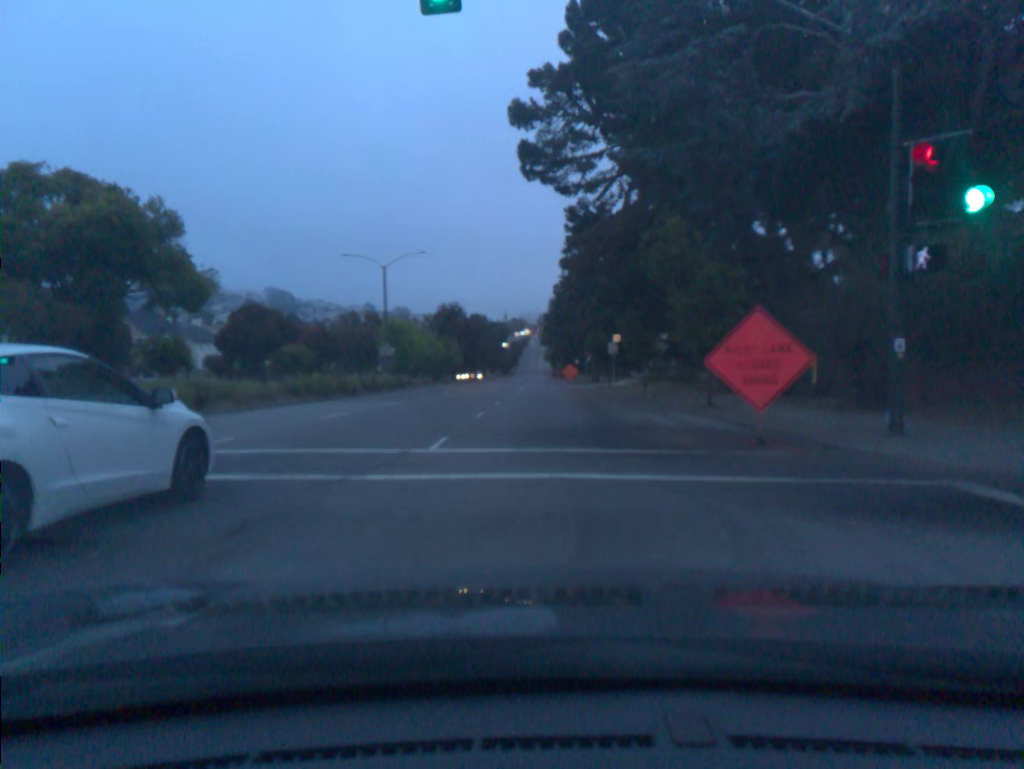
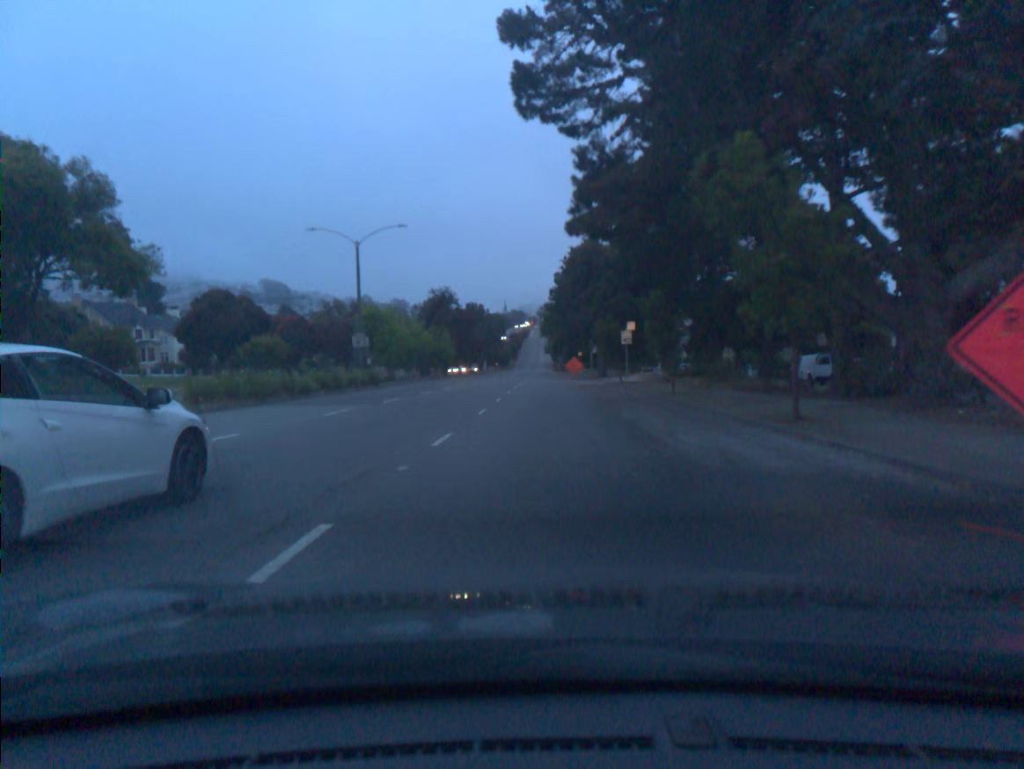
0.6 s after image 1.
(0.0, +7.3) m; 0°
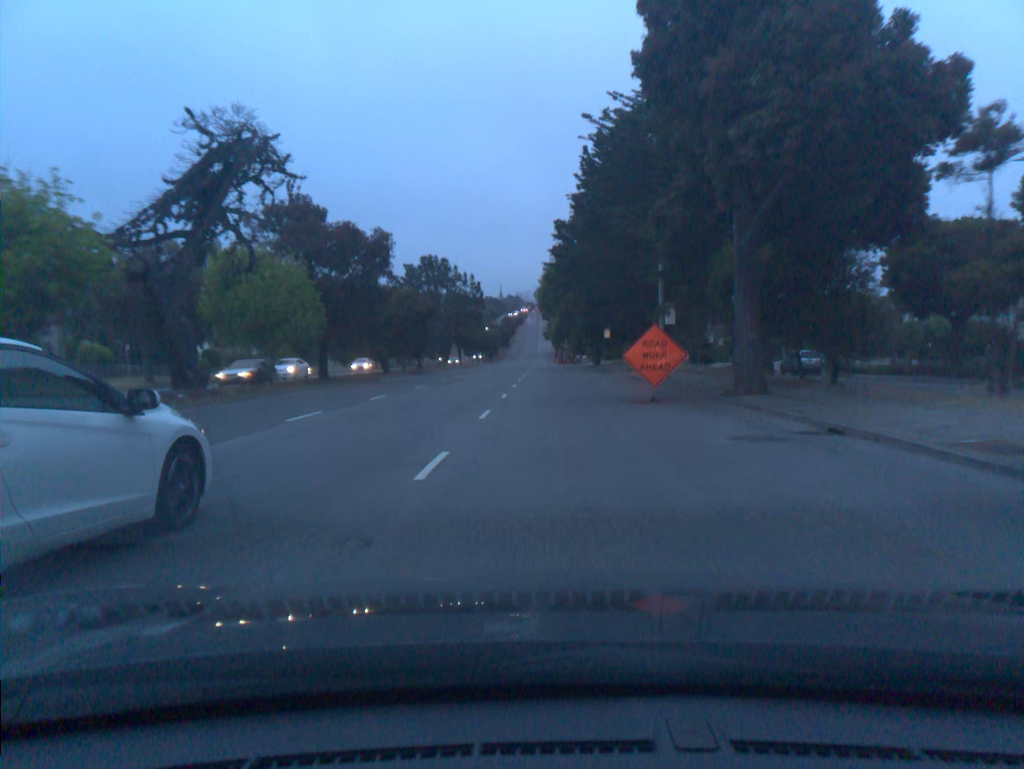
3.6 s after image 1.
(+0.1, +47.2) m; +1°
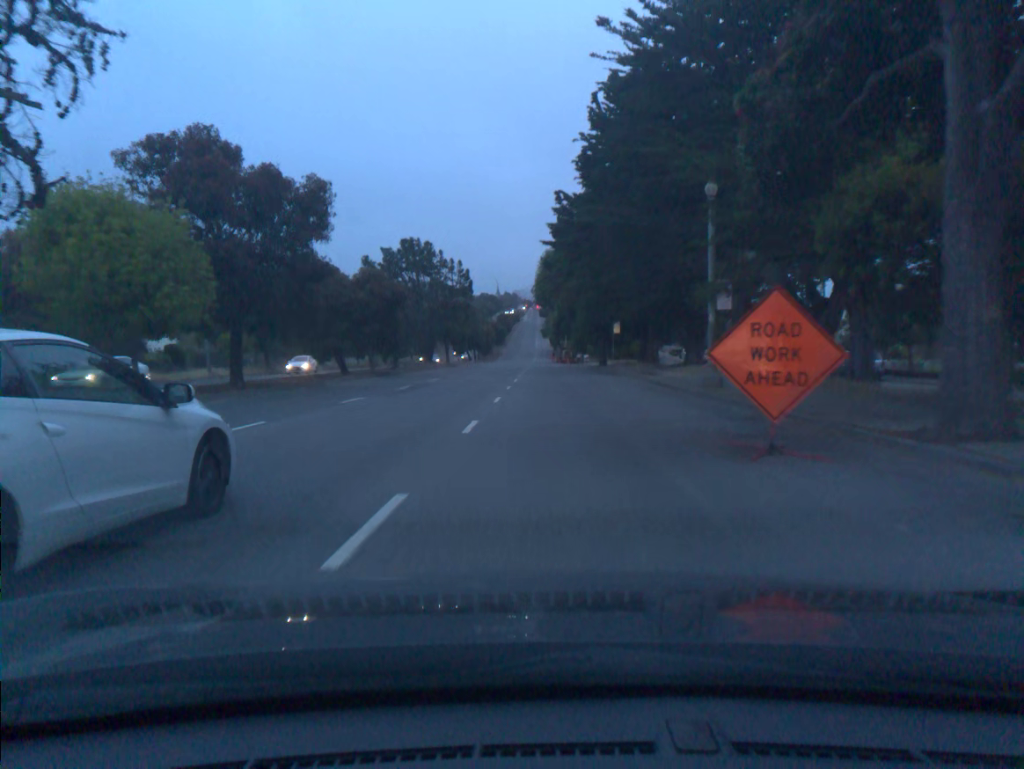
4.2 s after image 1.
(0.0, +10.6) m; 0°
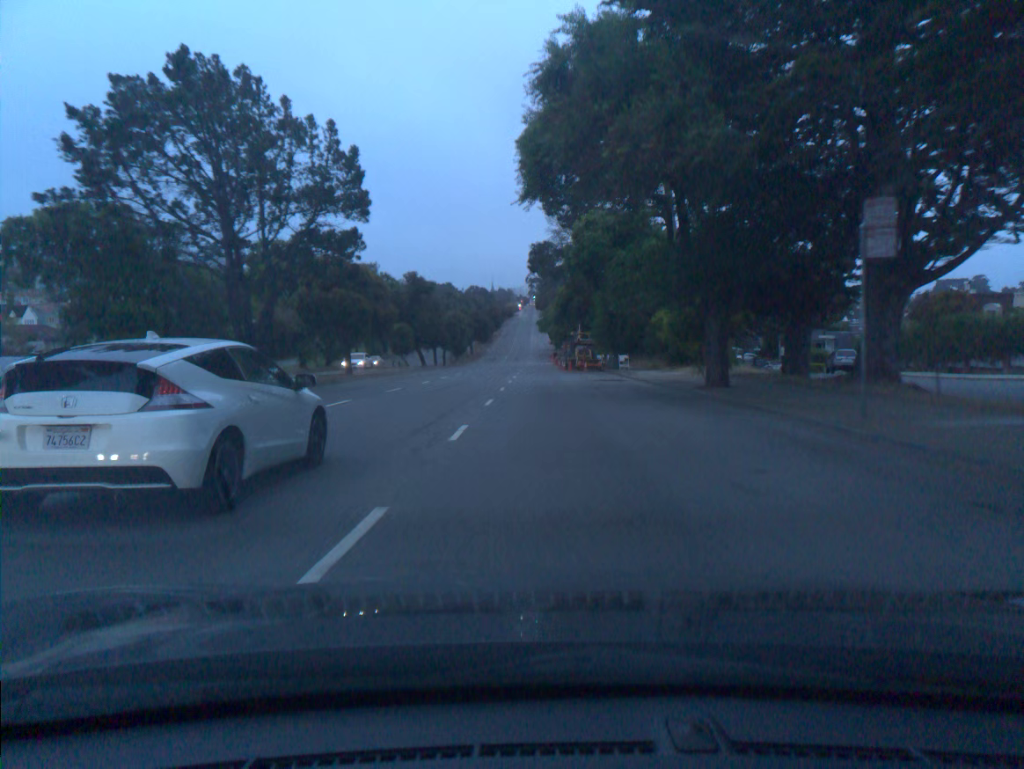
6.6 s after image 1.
(+0.2, +44.5) m; 0°
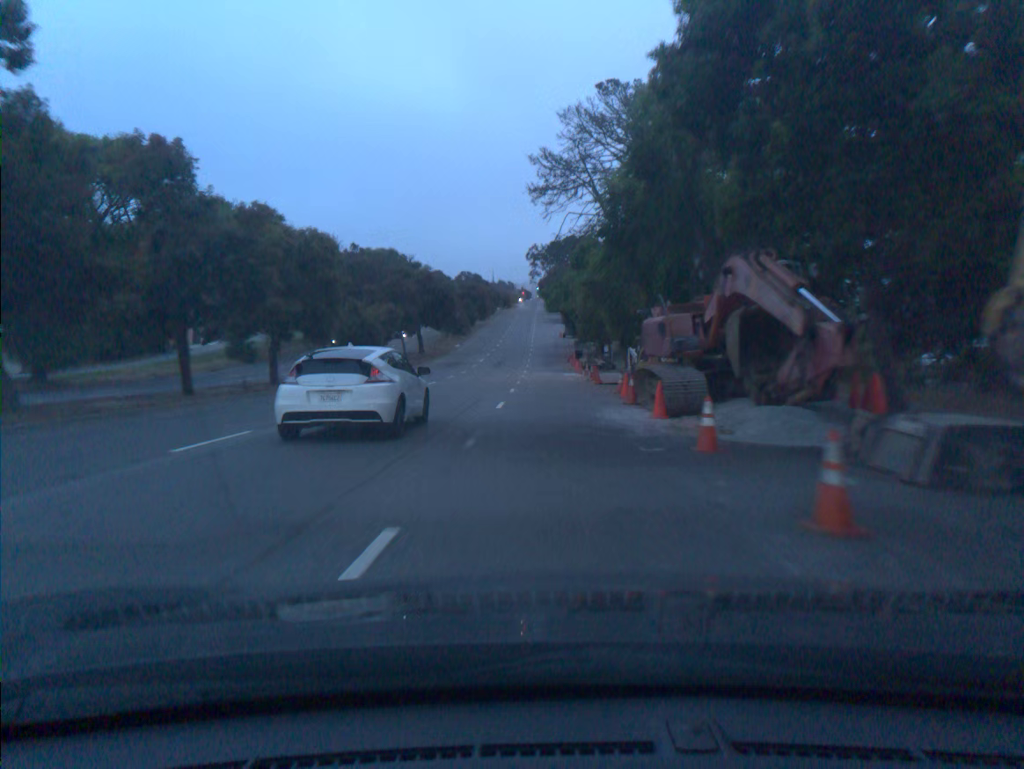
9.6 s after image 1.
(-0.4, +58.7) m; 0°
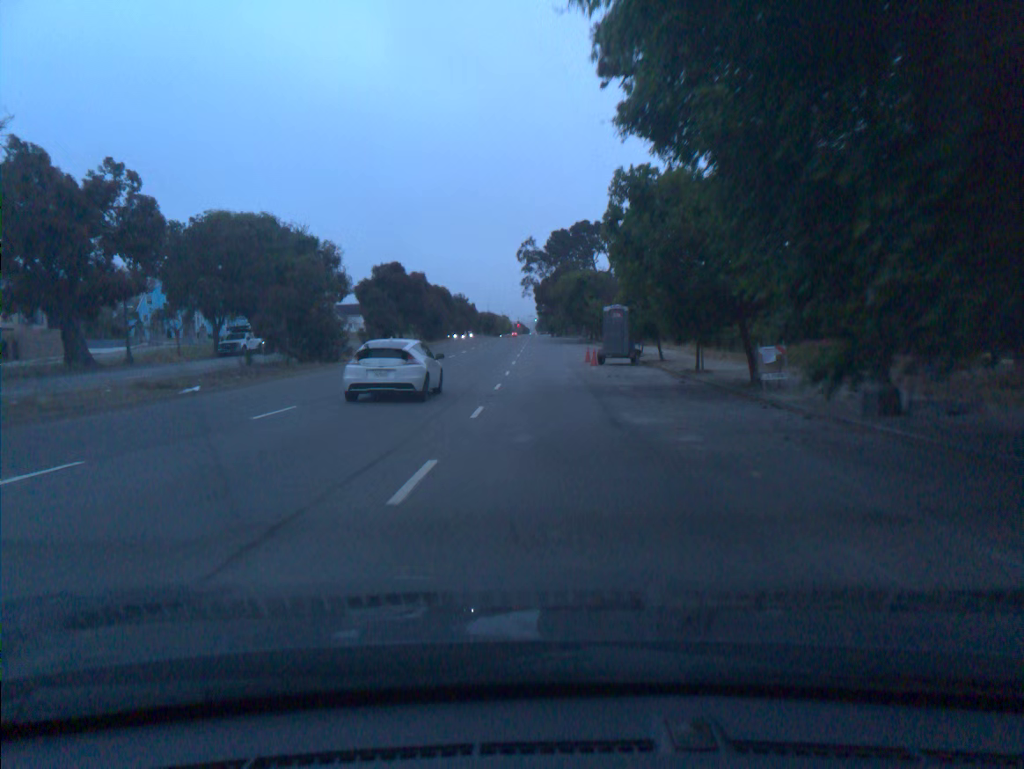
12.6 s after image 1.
(+0.4, +62.2) m; 0°
